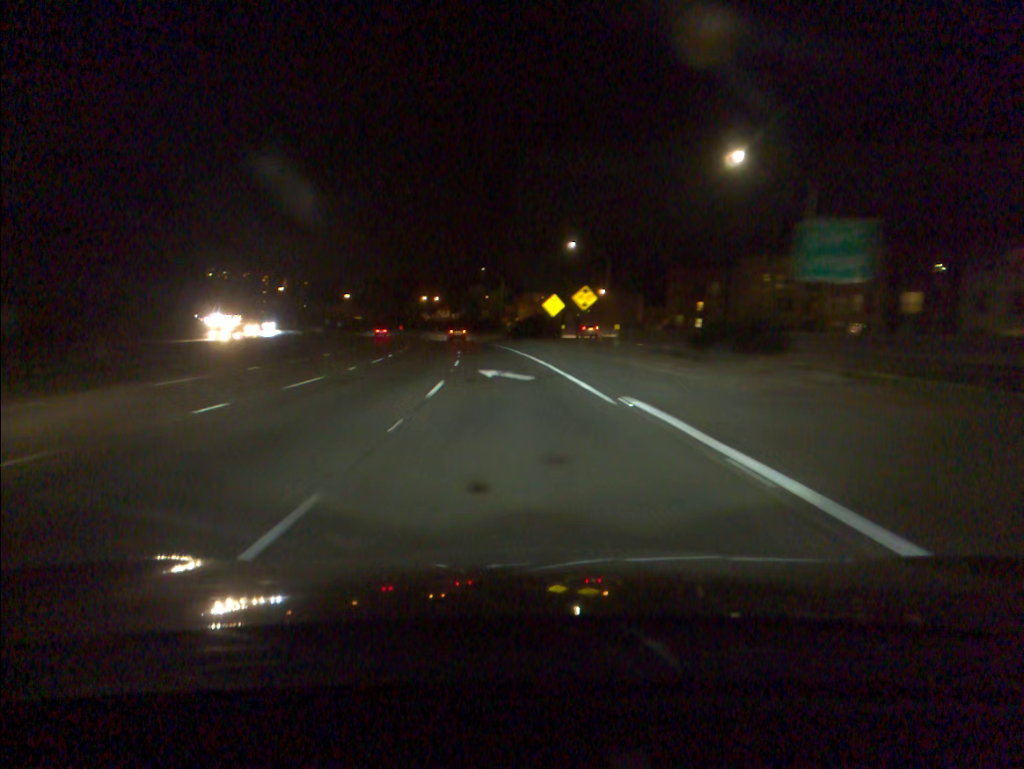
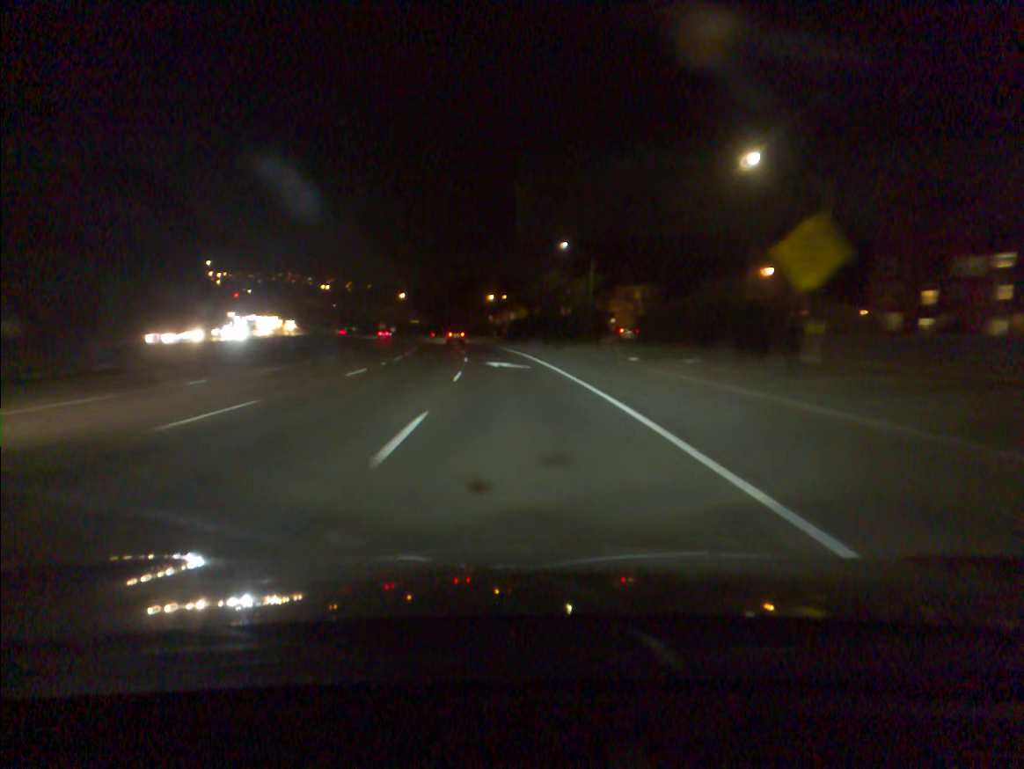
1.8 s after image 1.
(-2.7, +51.5) m; -6°
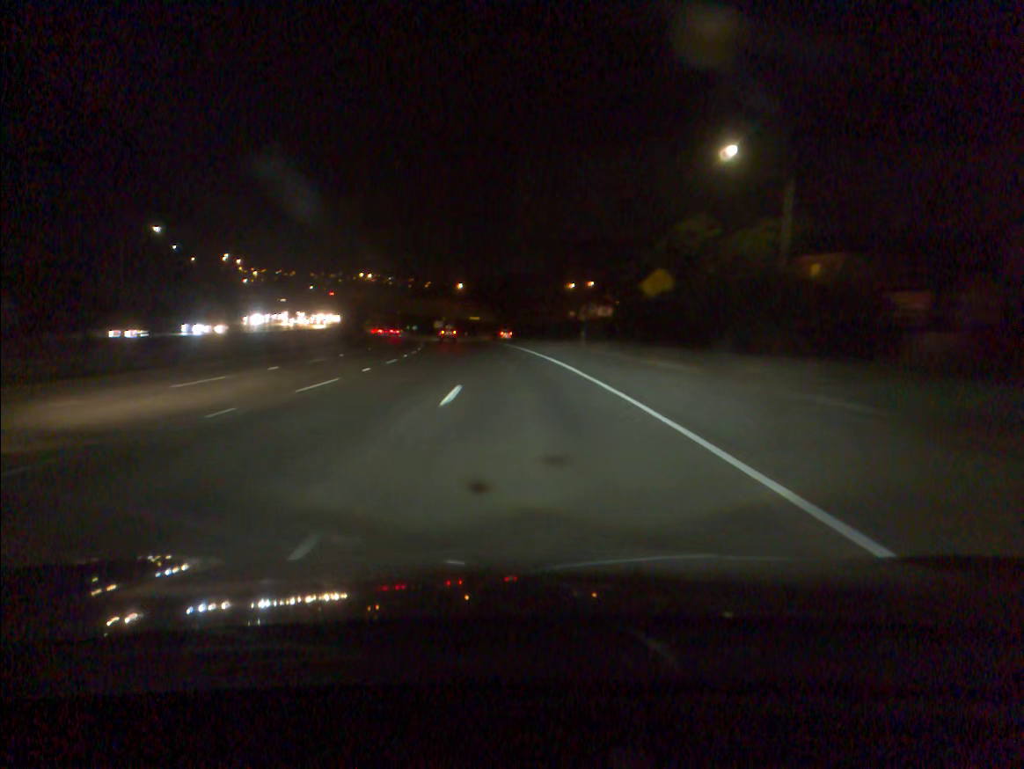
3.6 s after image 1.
(-2.5, +51.6) m; -6°
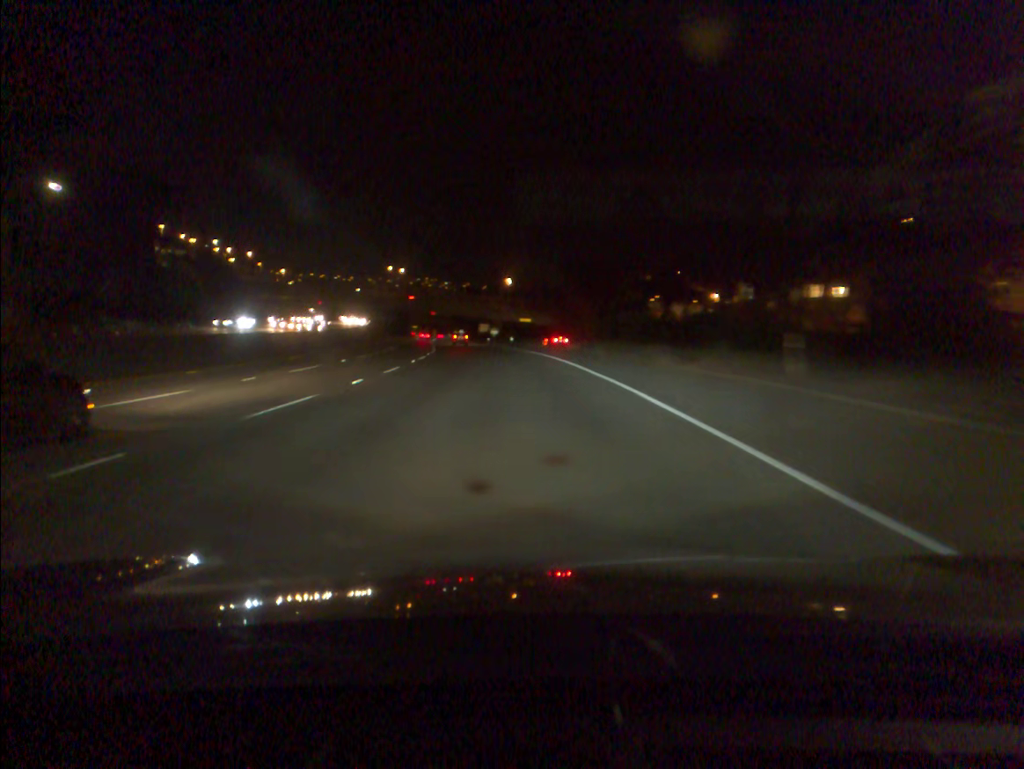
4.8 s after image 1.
(-1.2, +34.4) m; -4°
